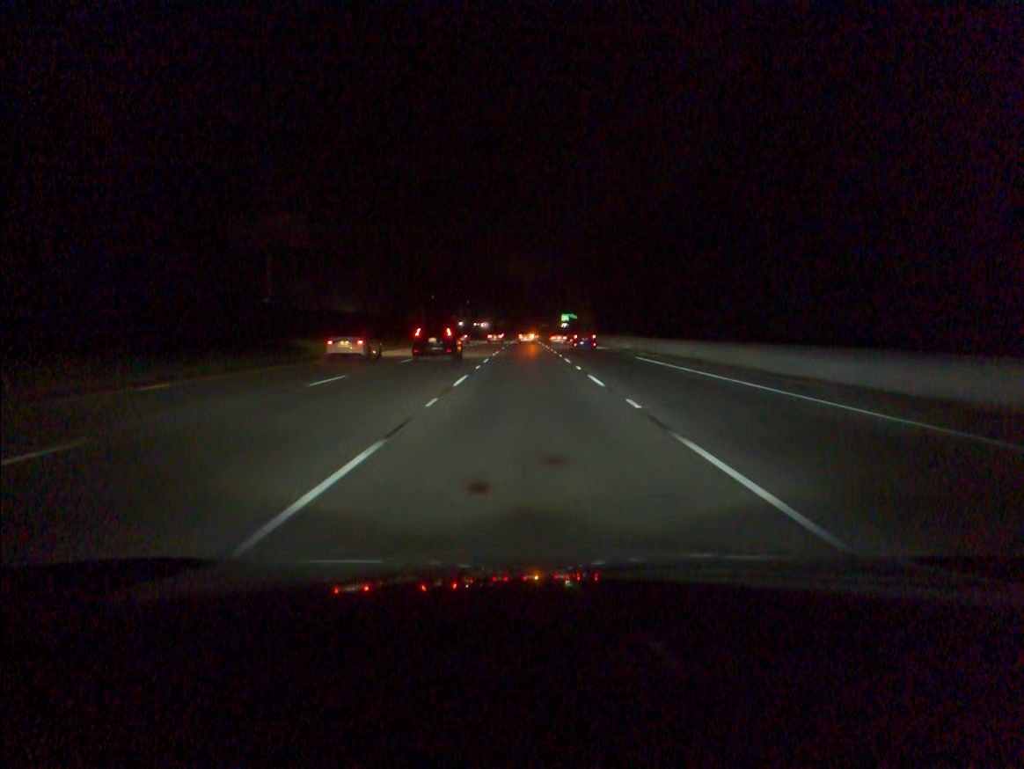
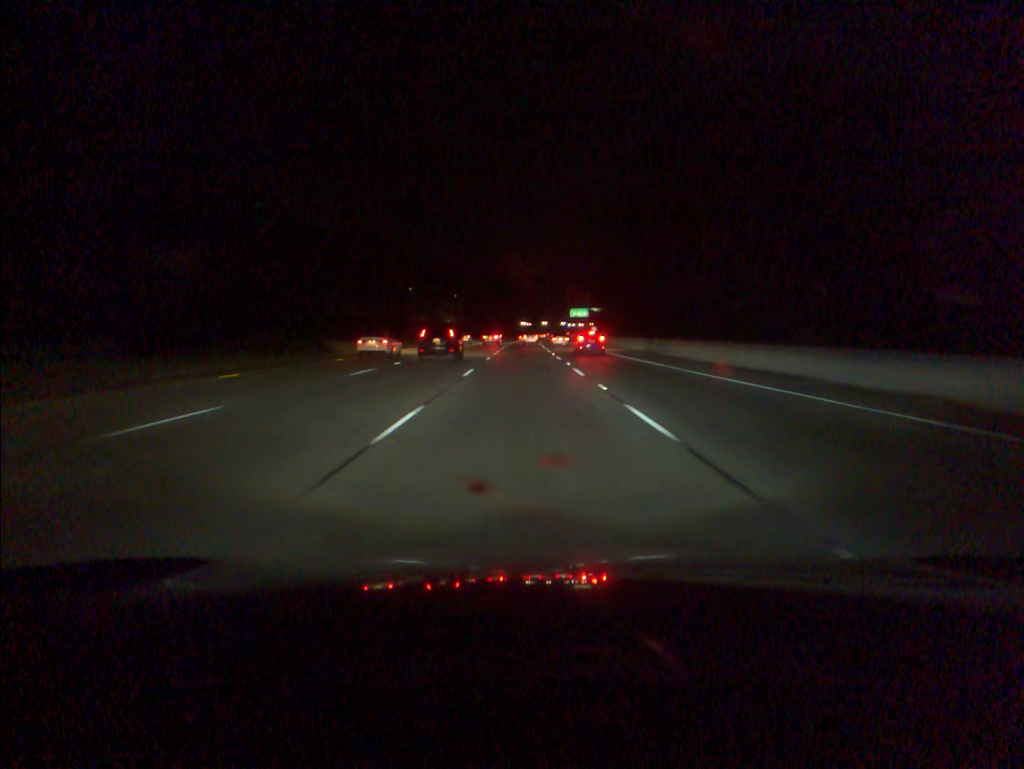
(+0.1, +53.5) m; 0°
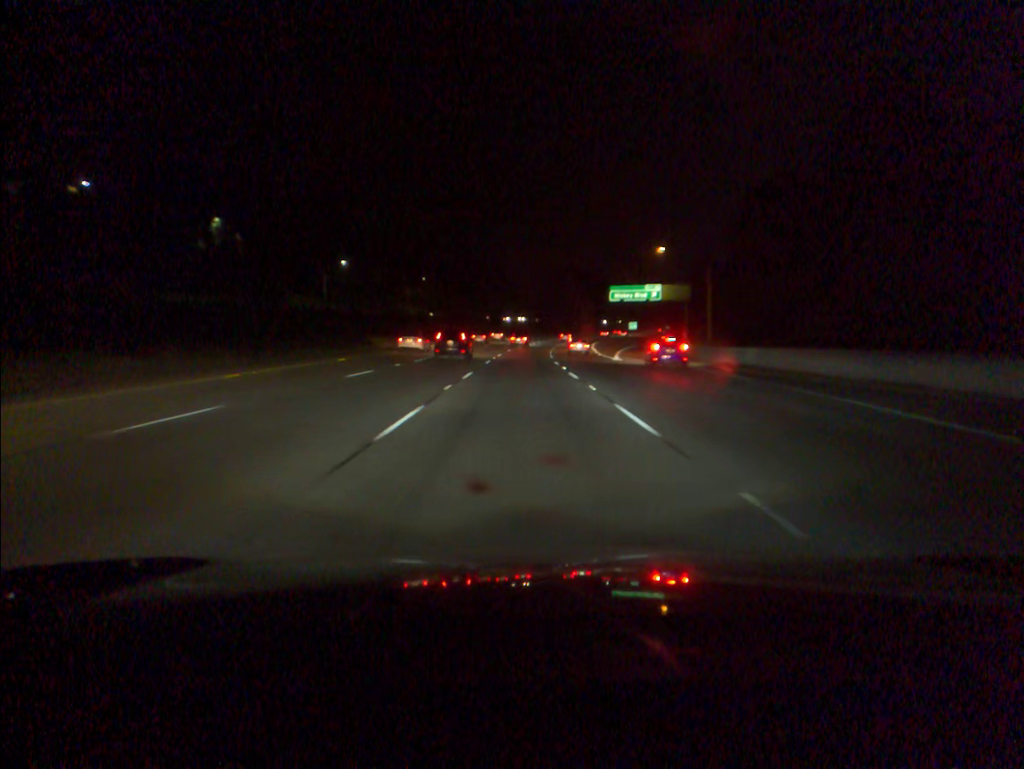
(0.0, +87.2) m; 0°
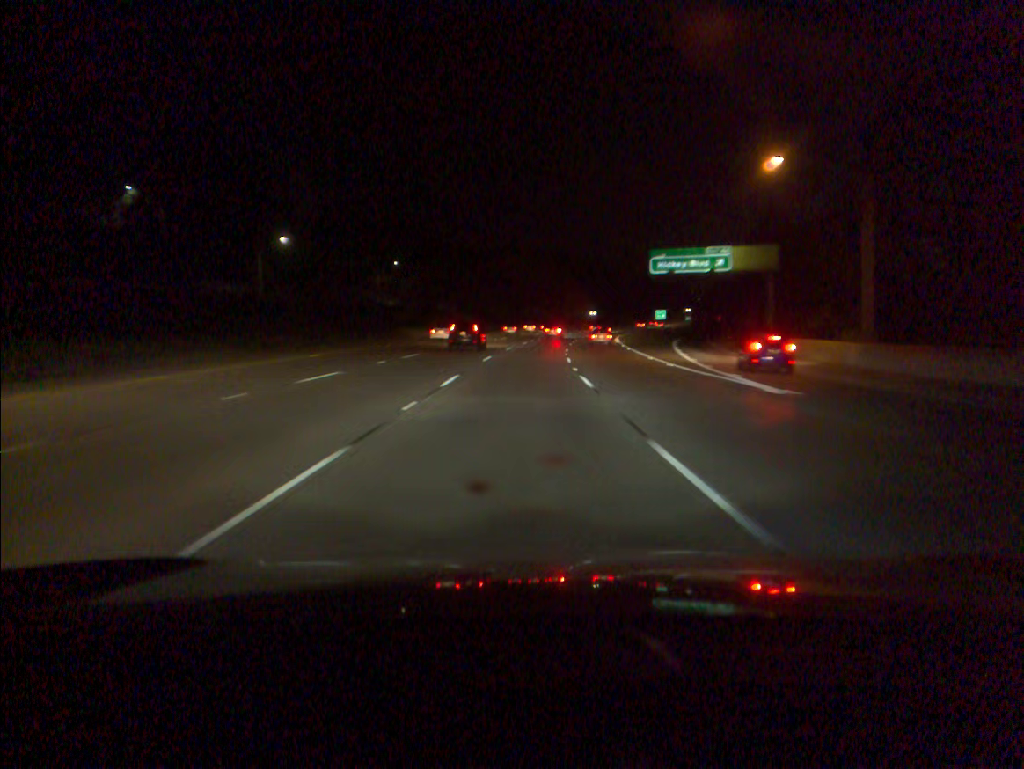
(+0.1, +34.7) m; 0°
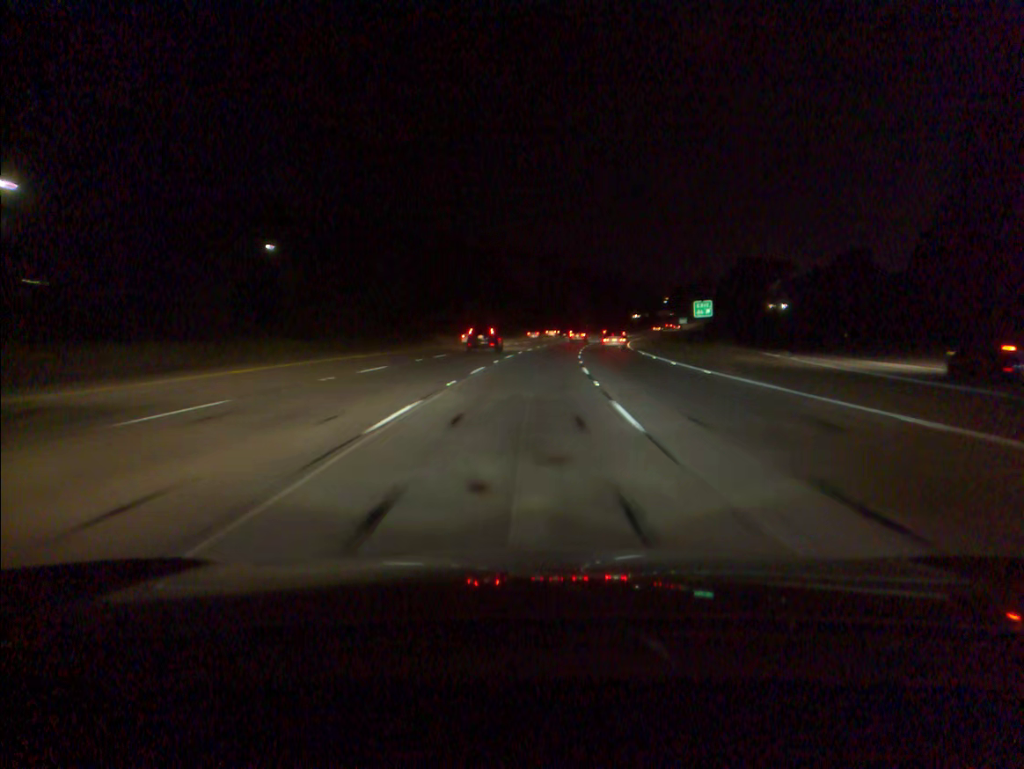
(+1.2, +52.2) m; +4°
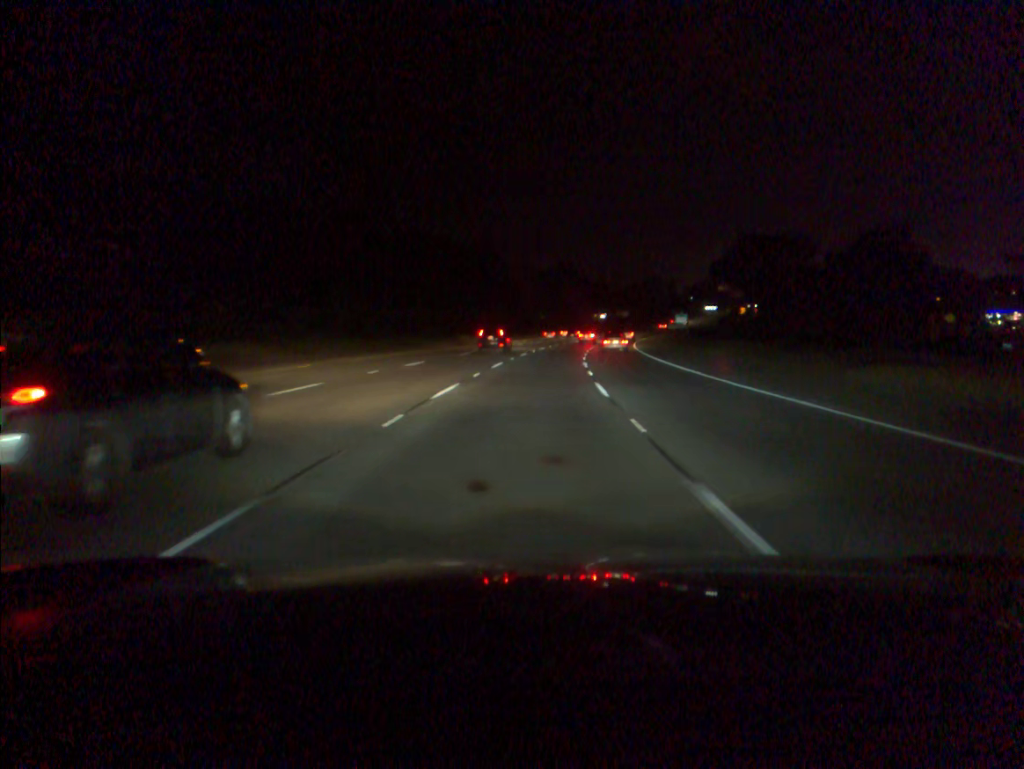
(+2.3, +52.3) m; +5°
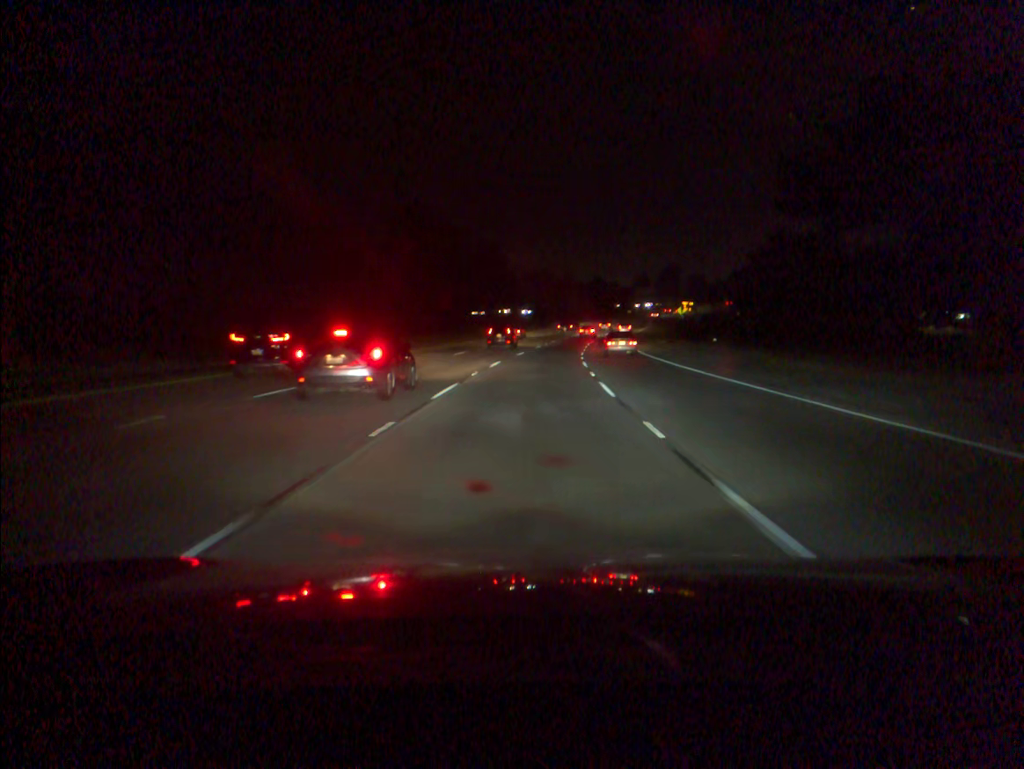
(+6.7, +87.2) m; +9°
